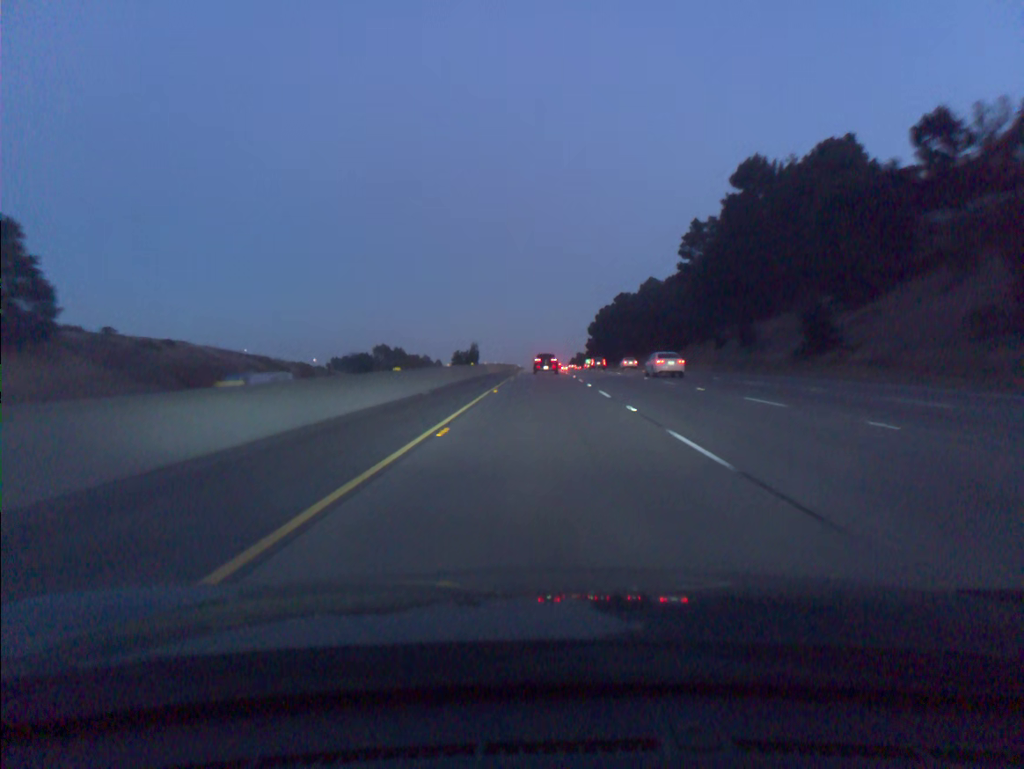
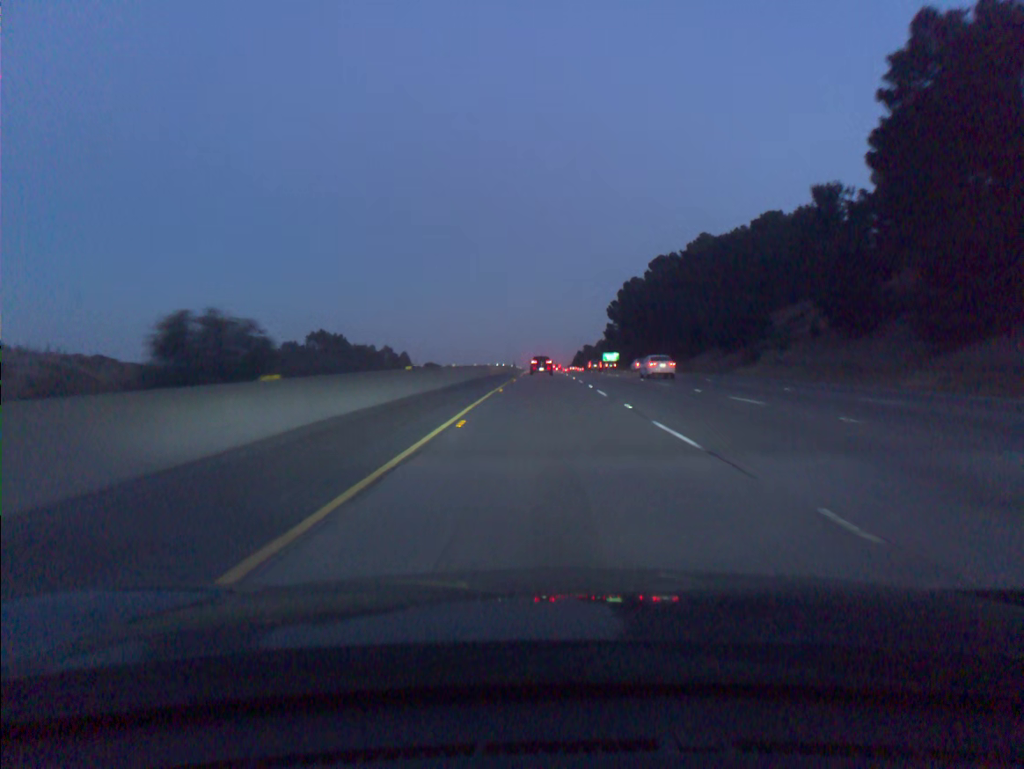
(-0.2, +85.7) m; 0°
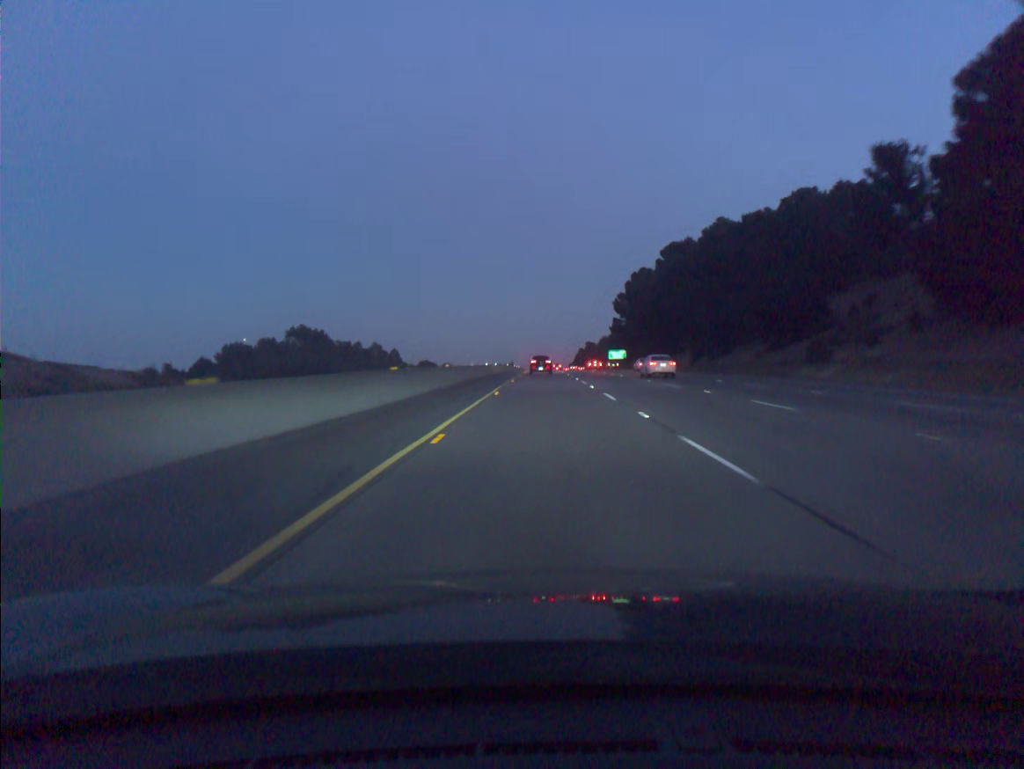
(0.0, +17.3) m; 0°
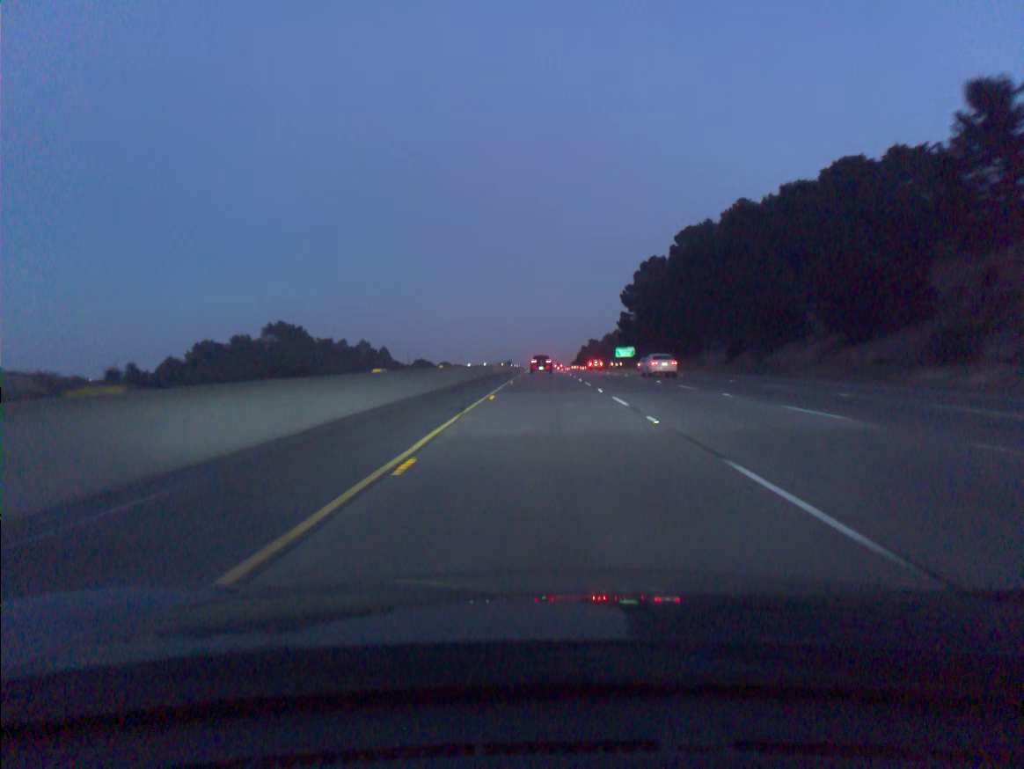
(0.0, +17.4) m; 0°
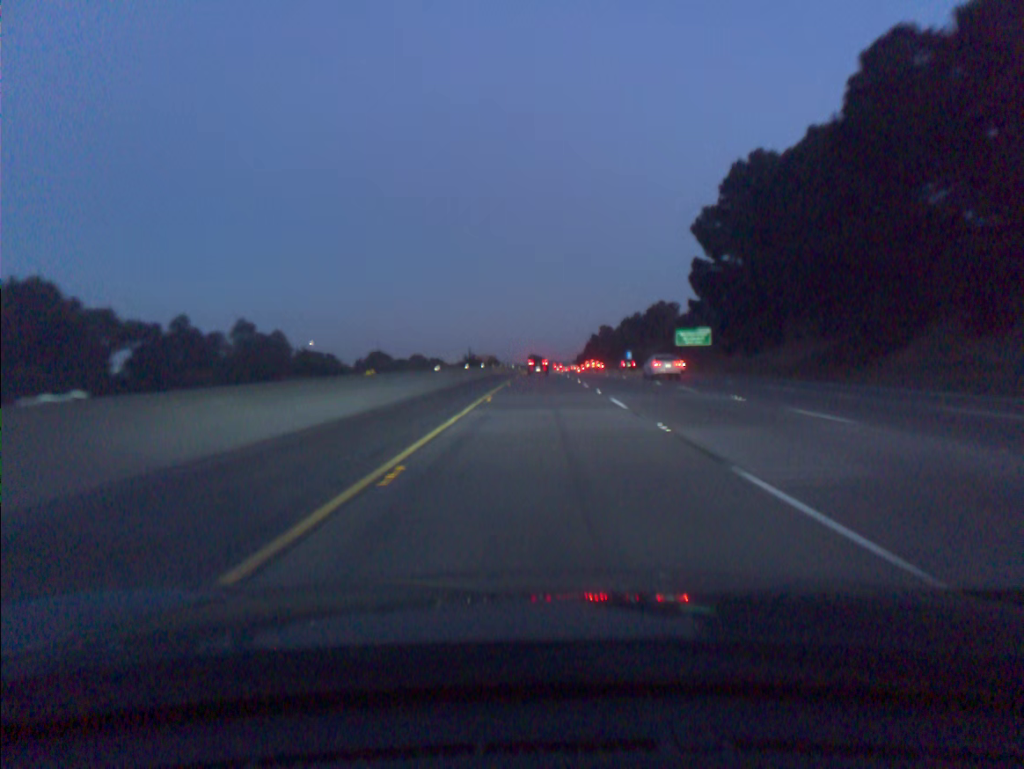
(0.0, +88.2) m; 0°
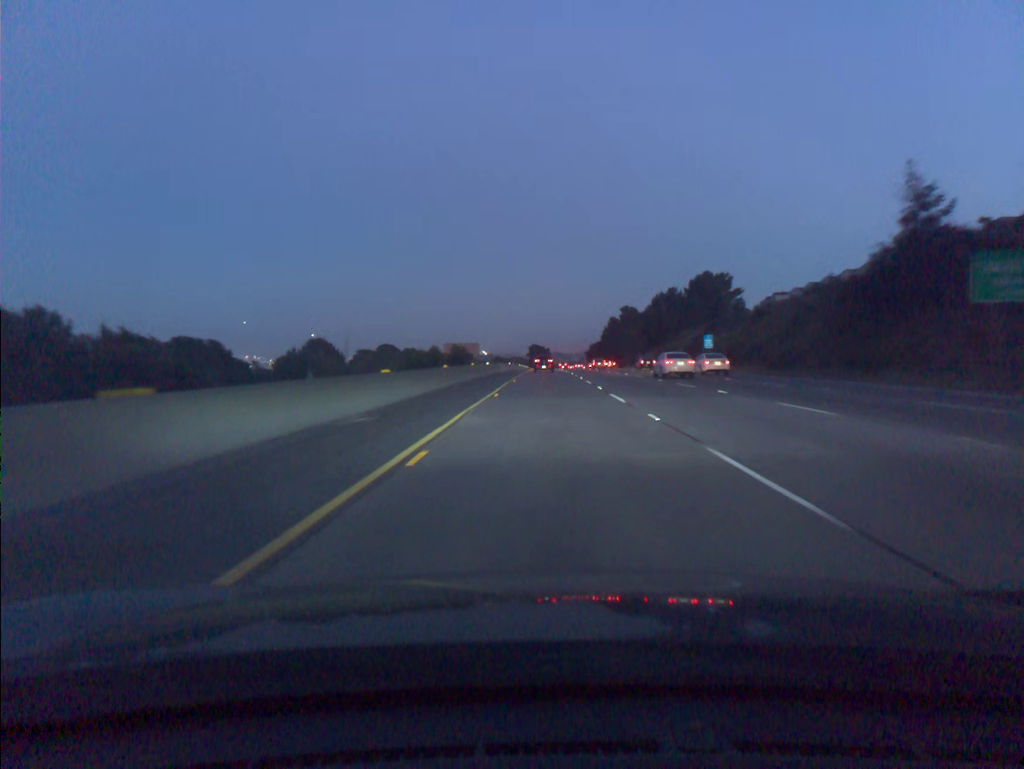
(-0.3, +72.0) m; 0°
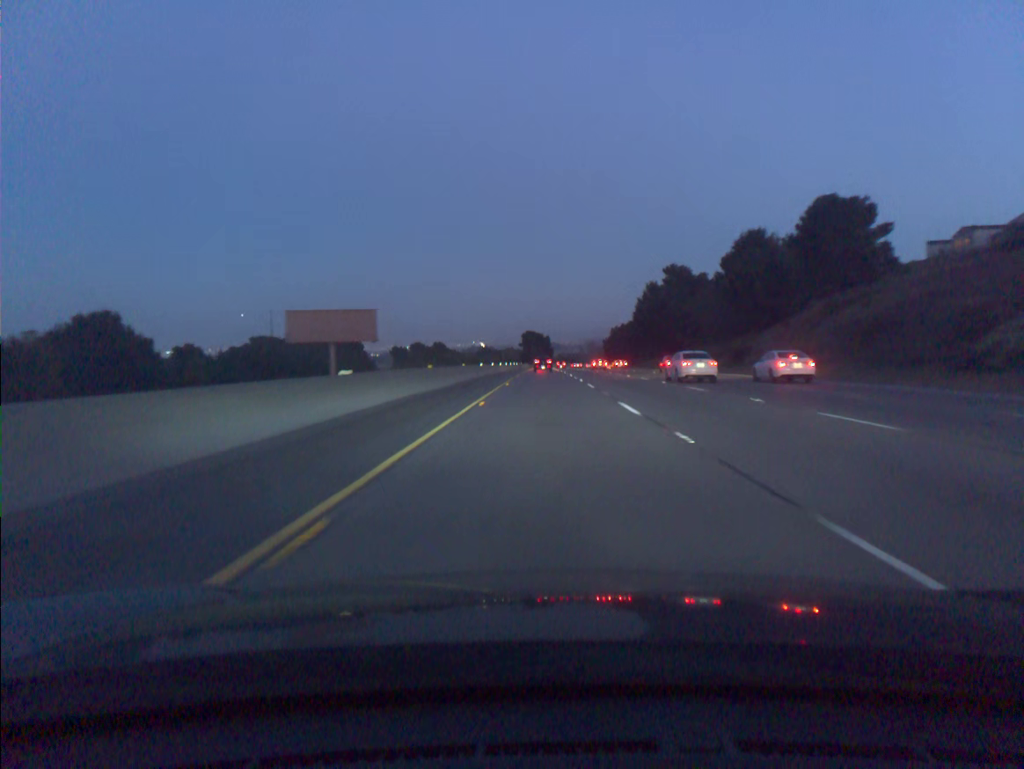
(+0.4, +91.8) m; 0°
